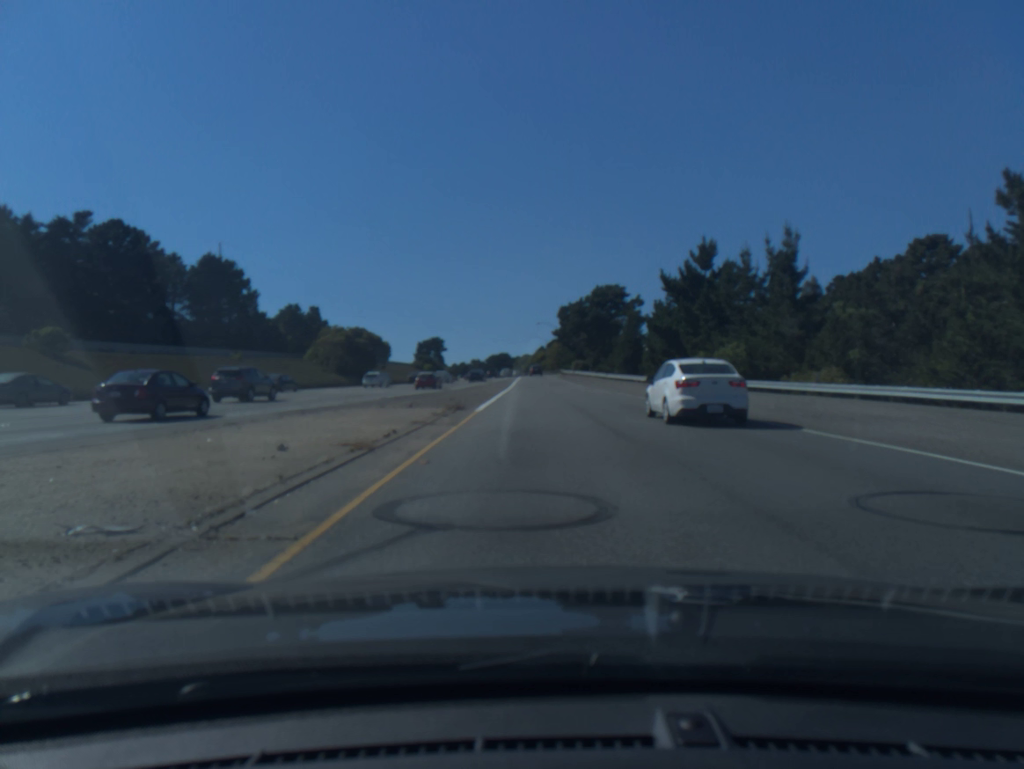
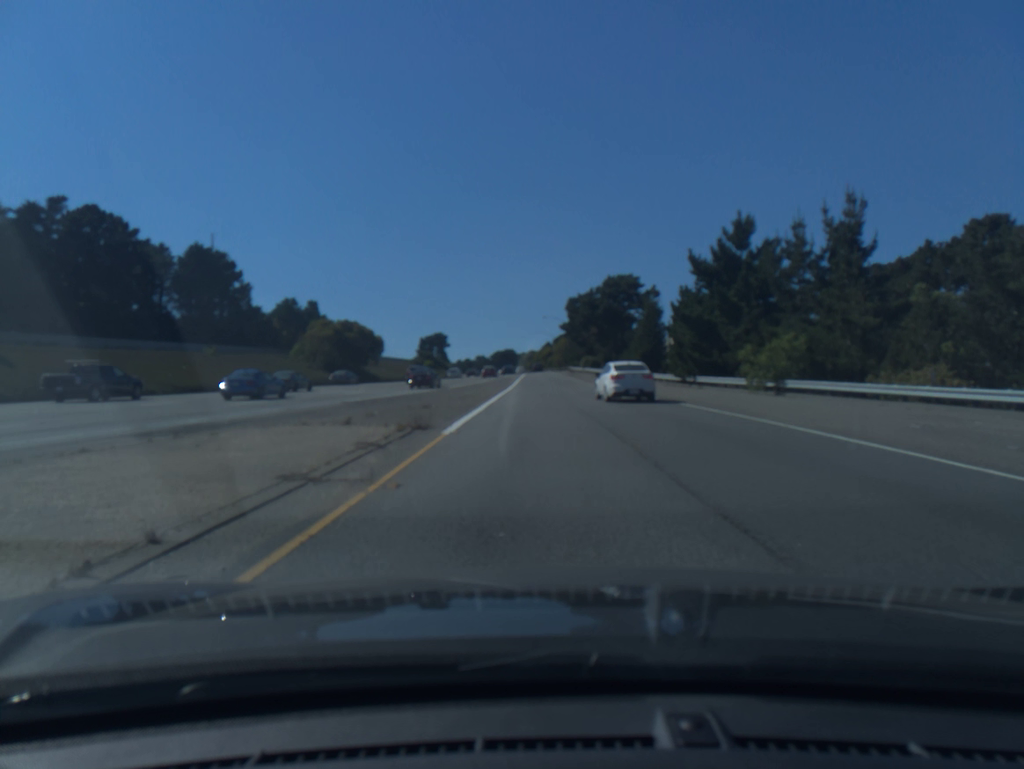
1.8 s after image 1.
(-0.1, +8.8) m; -1°
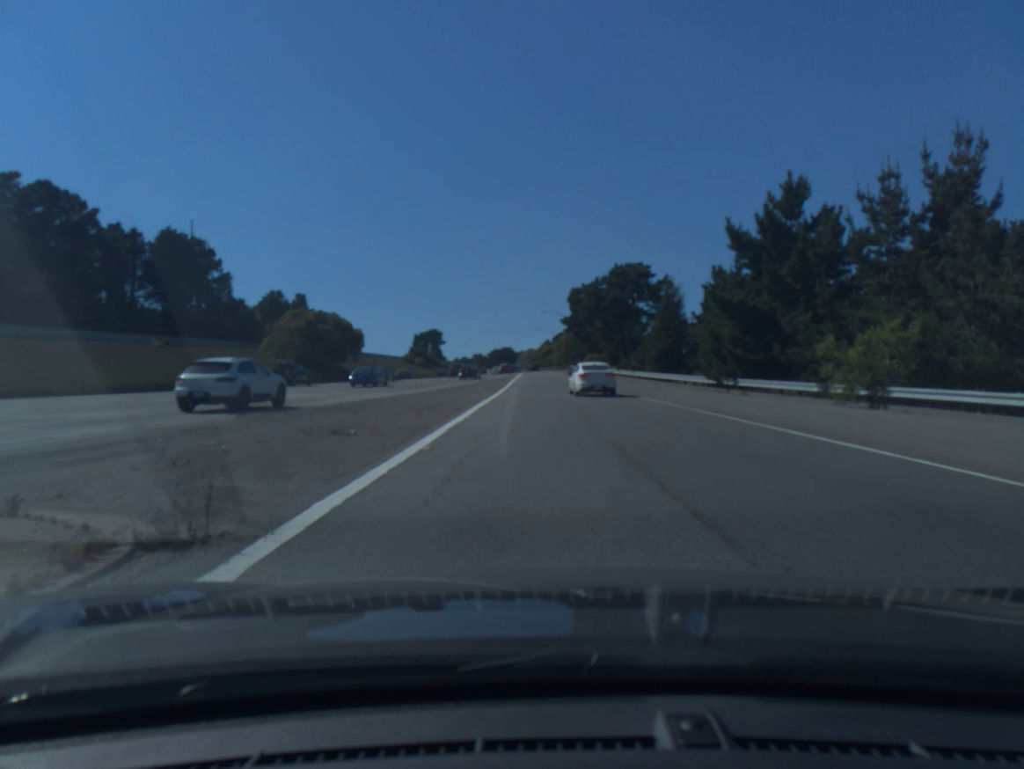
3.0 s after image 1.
(0.0, +10.4) m; +1°
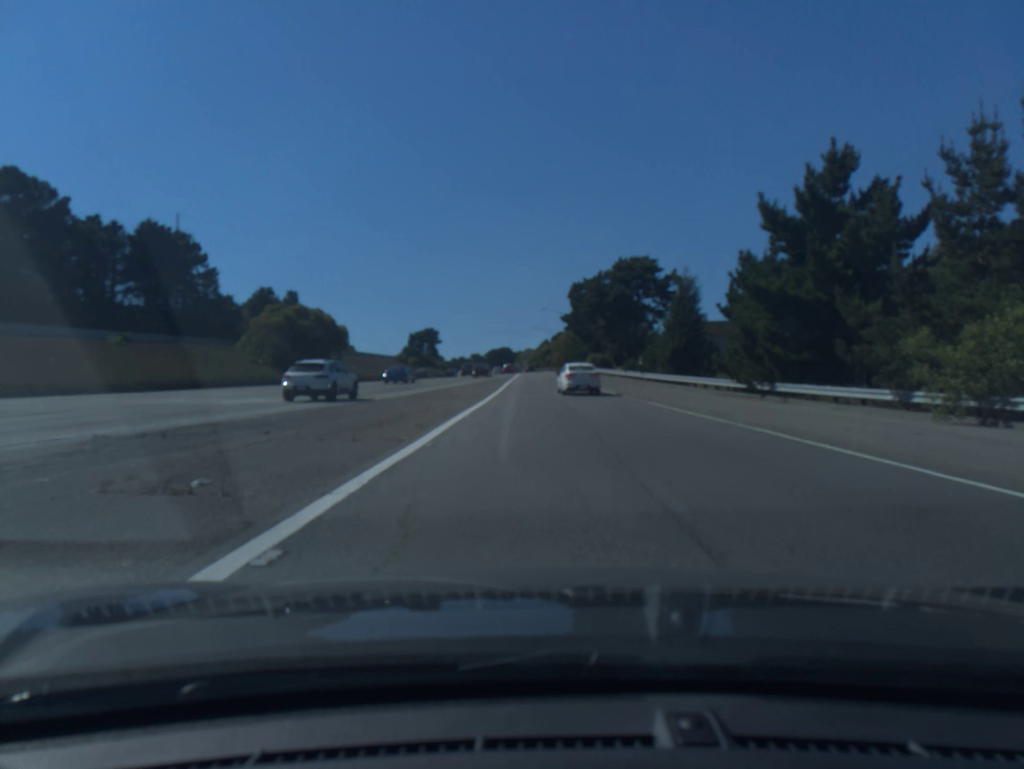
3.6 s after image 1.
(0.0, +6.4) m; 0°
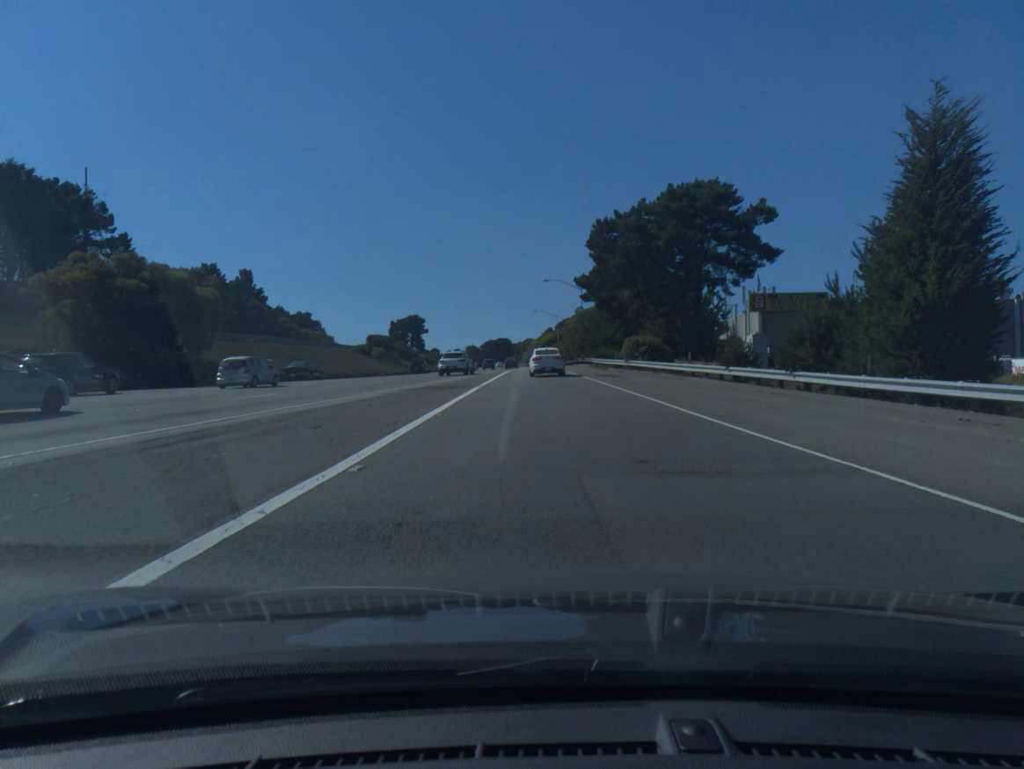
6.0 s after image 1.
(-0.1, +32.6) m; 0°
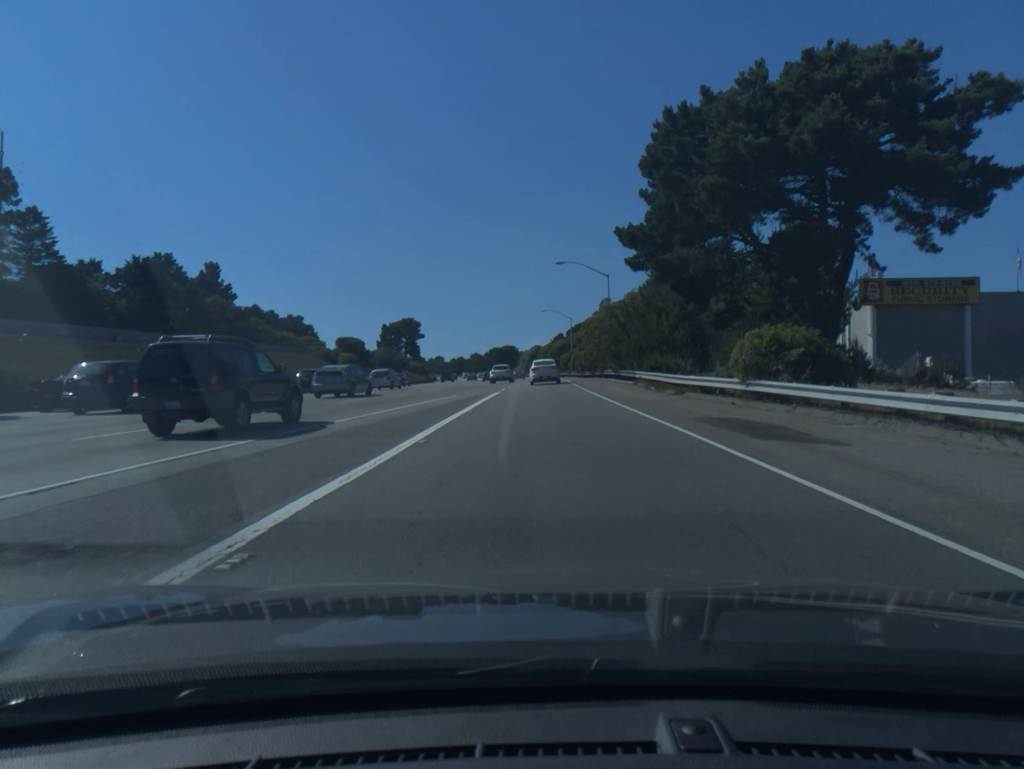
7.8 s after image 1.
(-0.2, +25.5) m; -1°
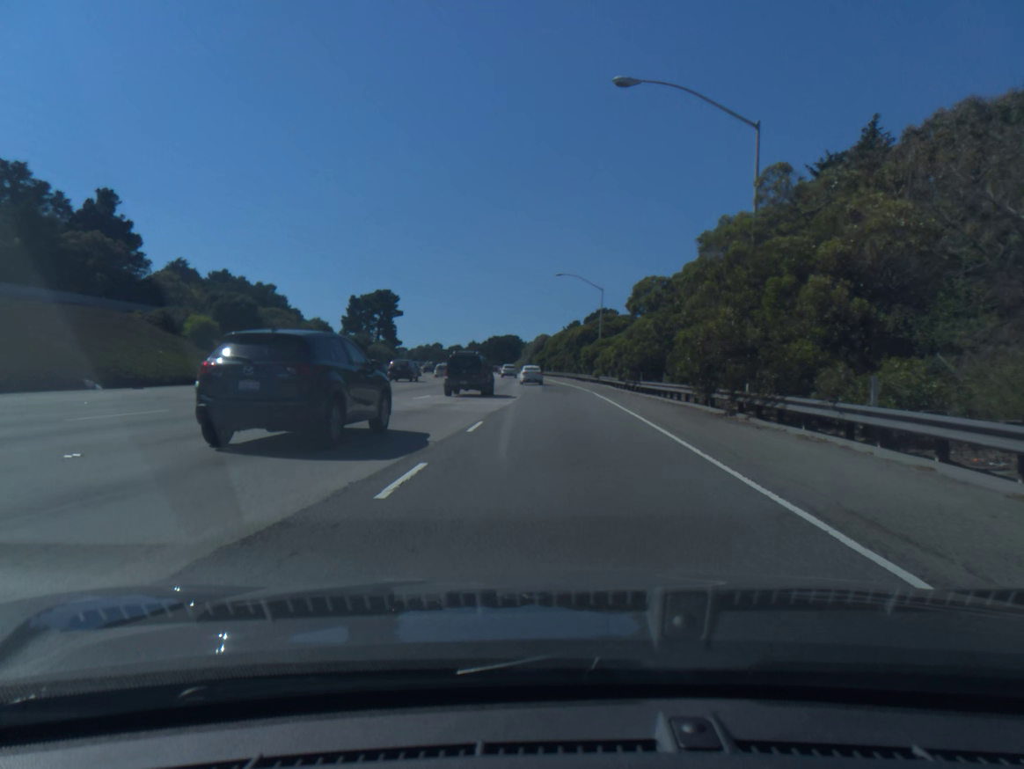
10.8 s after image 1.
(-0.3, +43.5) m; -1°
